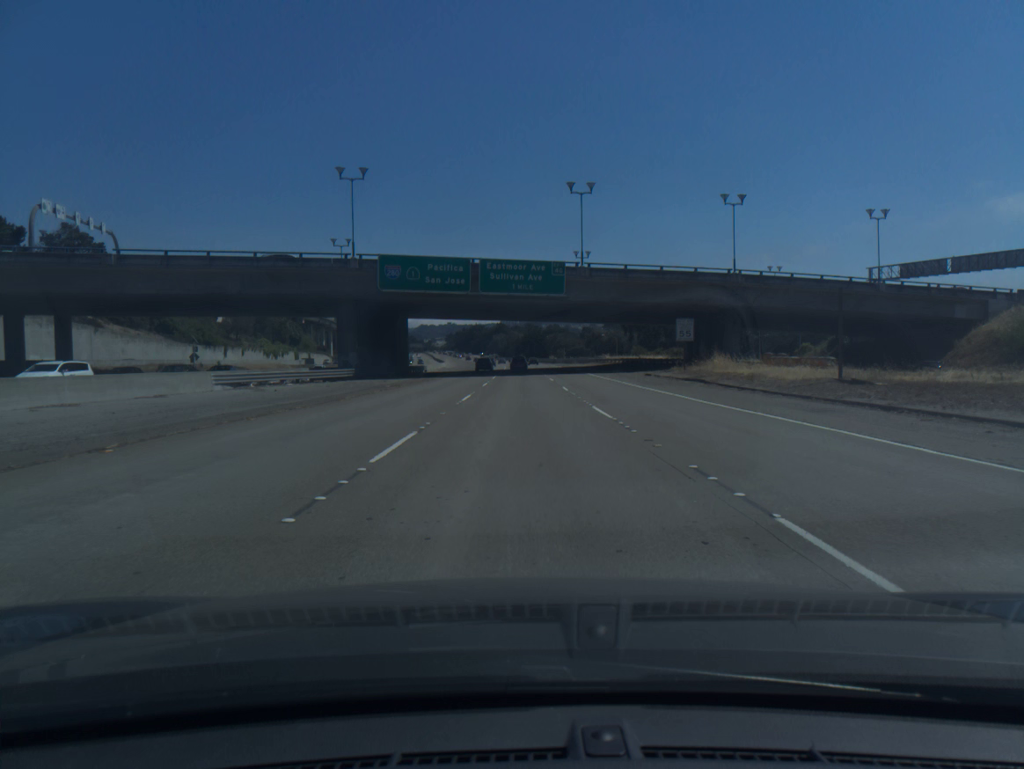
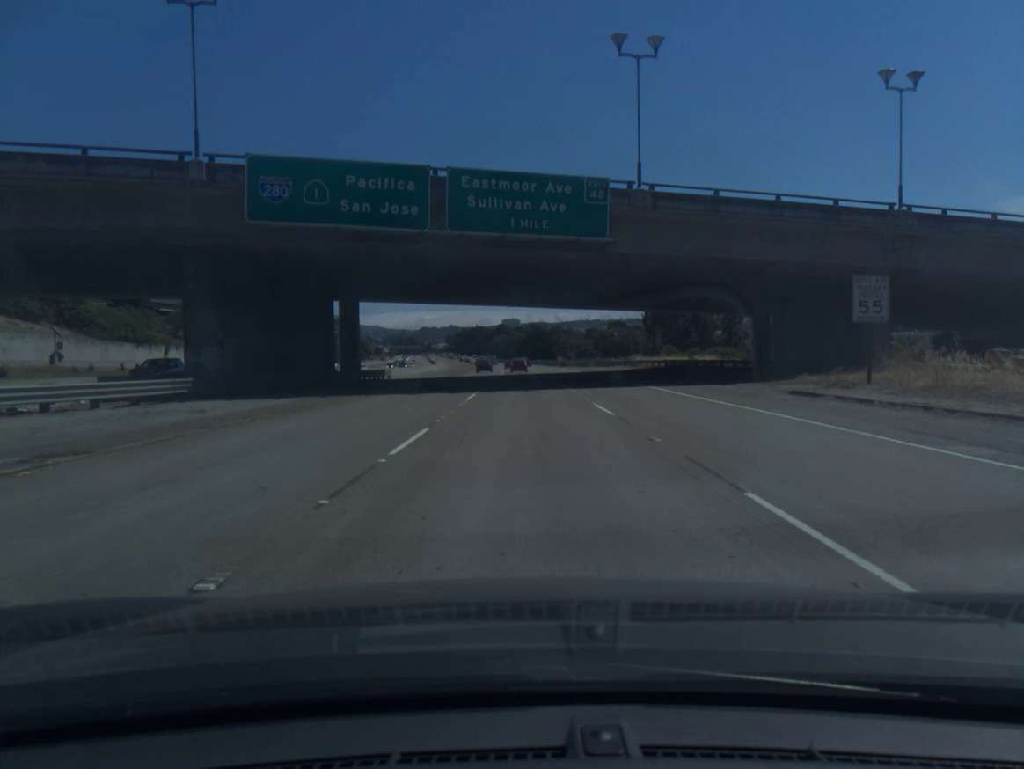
(-0.1, +28.1) m; 0°
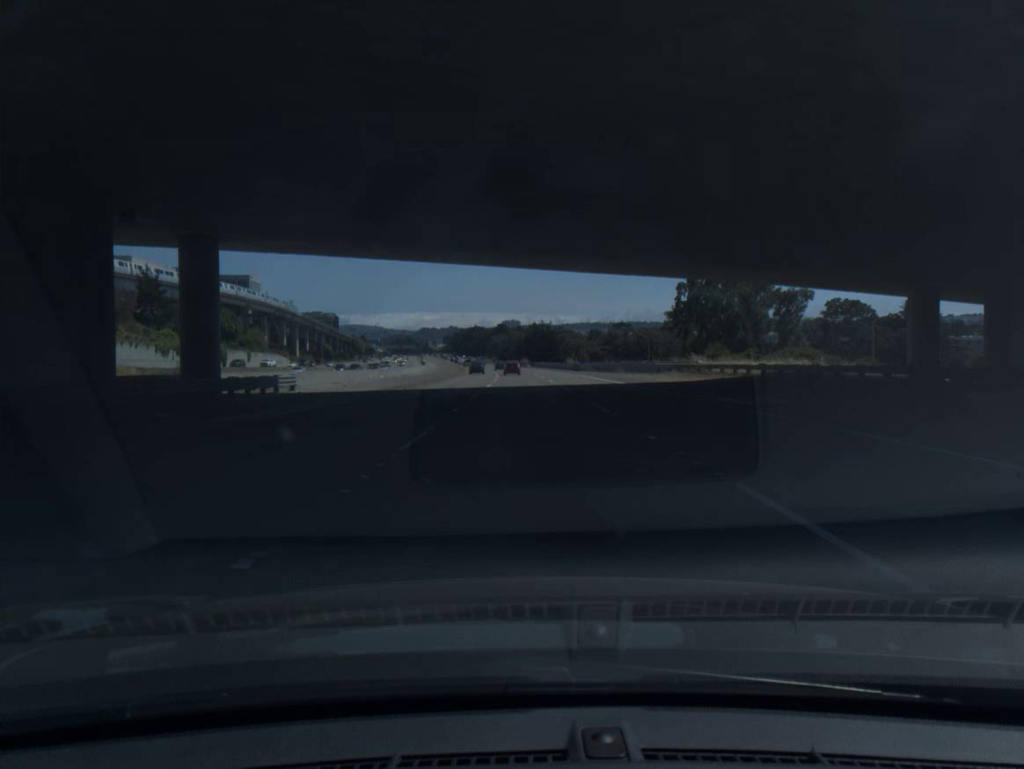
(0.0, +28.5) m; 0°
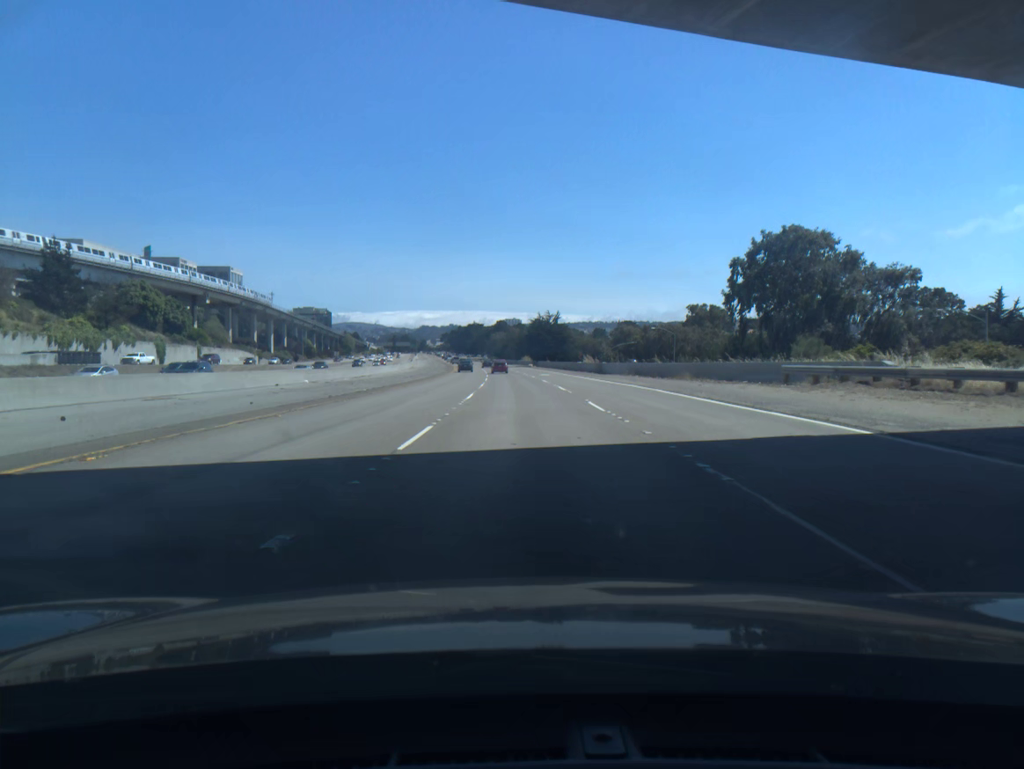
(0.0, +28.6) m; 0°
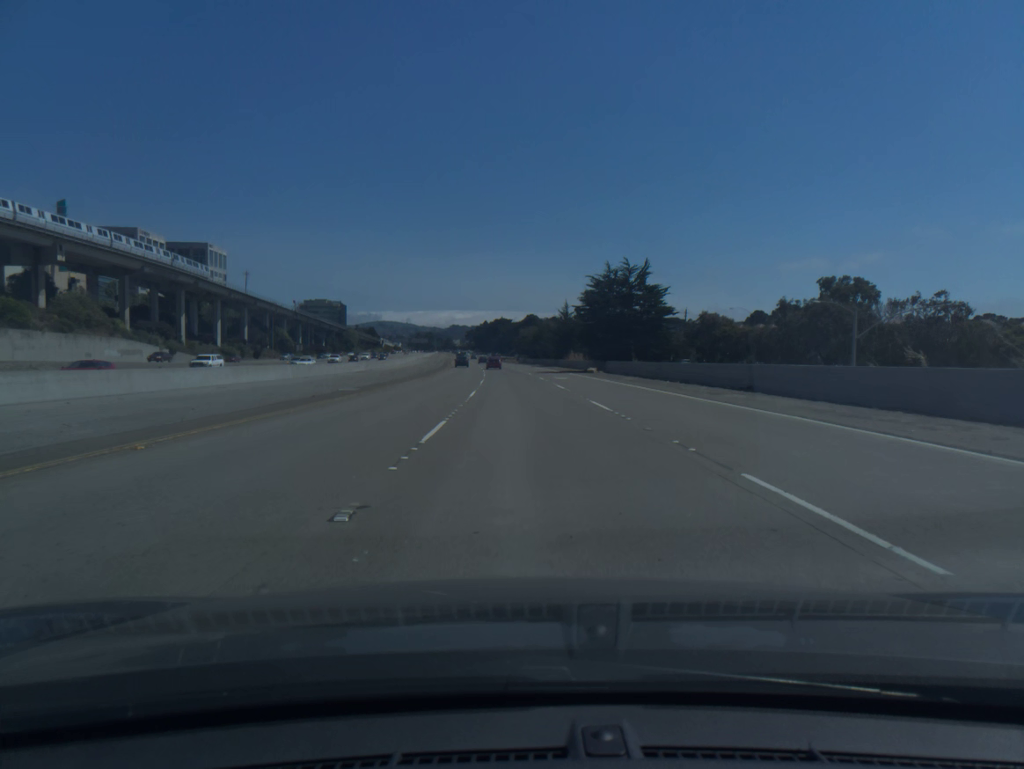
(-1.5, +71.7) m; -2°
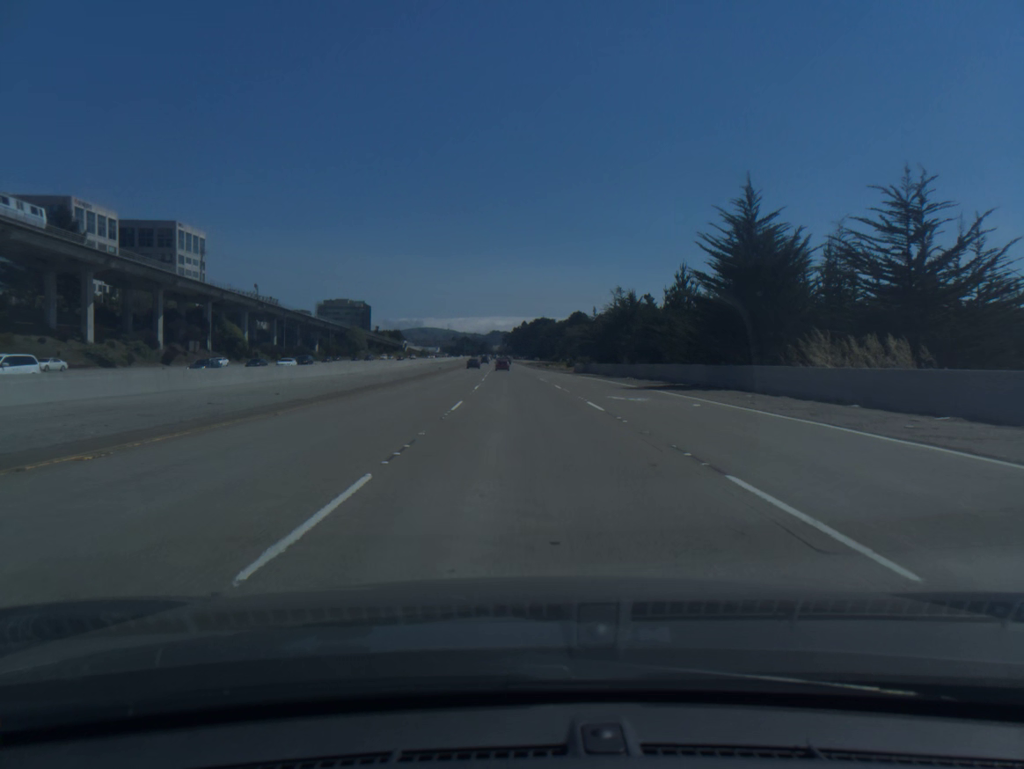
(-1.6, +73.0) m; -3°
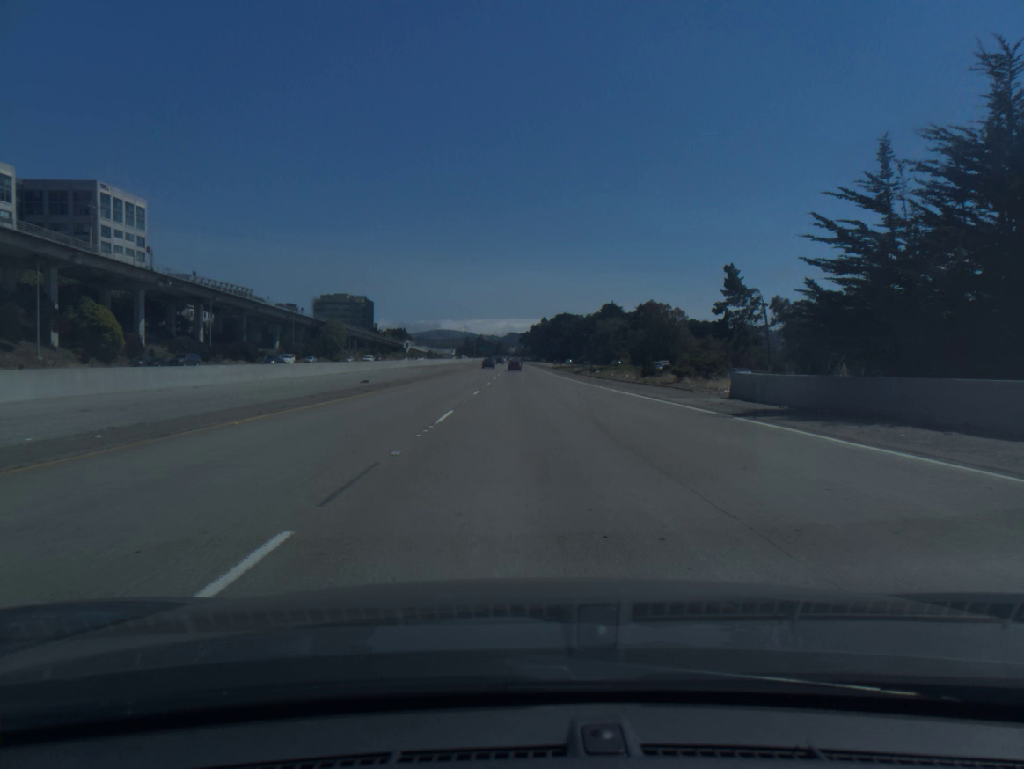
(-0.9, +60.5) m; -1°
